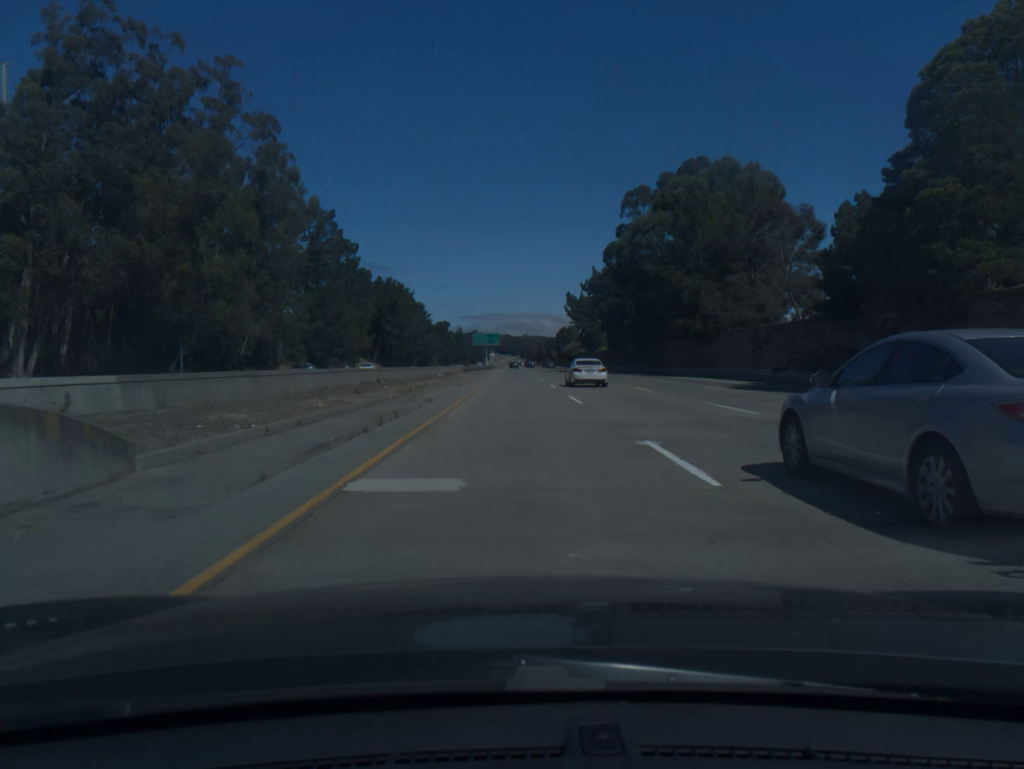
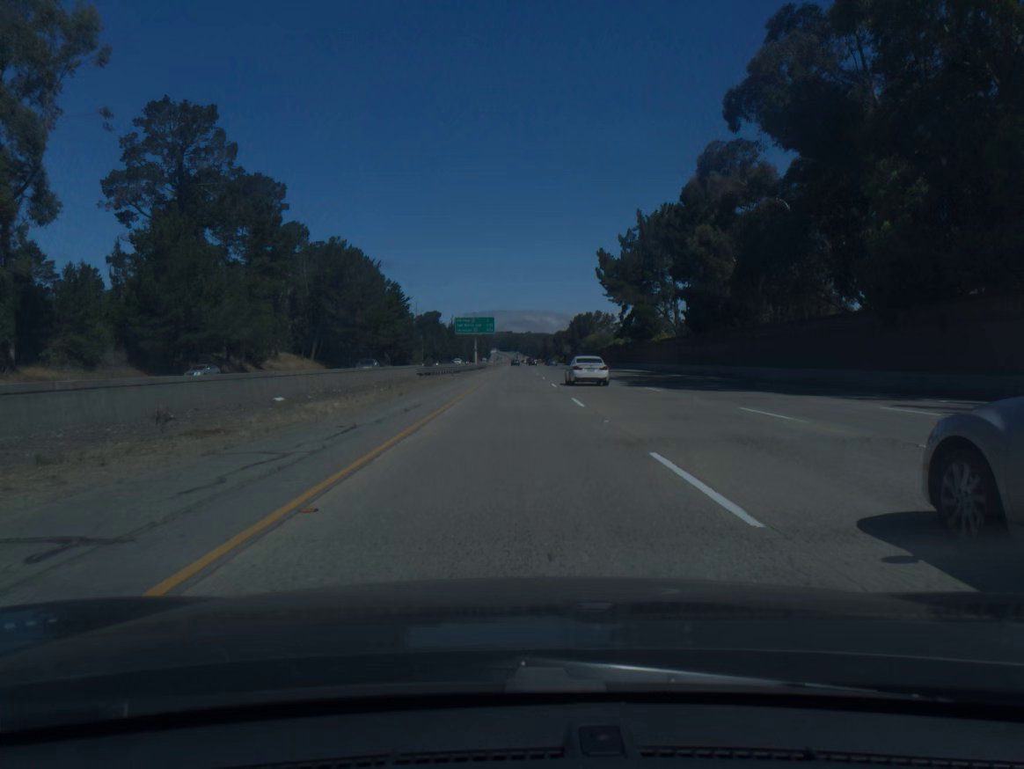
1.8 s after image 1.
(0.0, +60.7) m; 0°
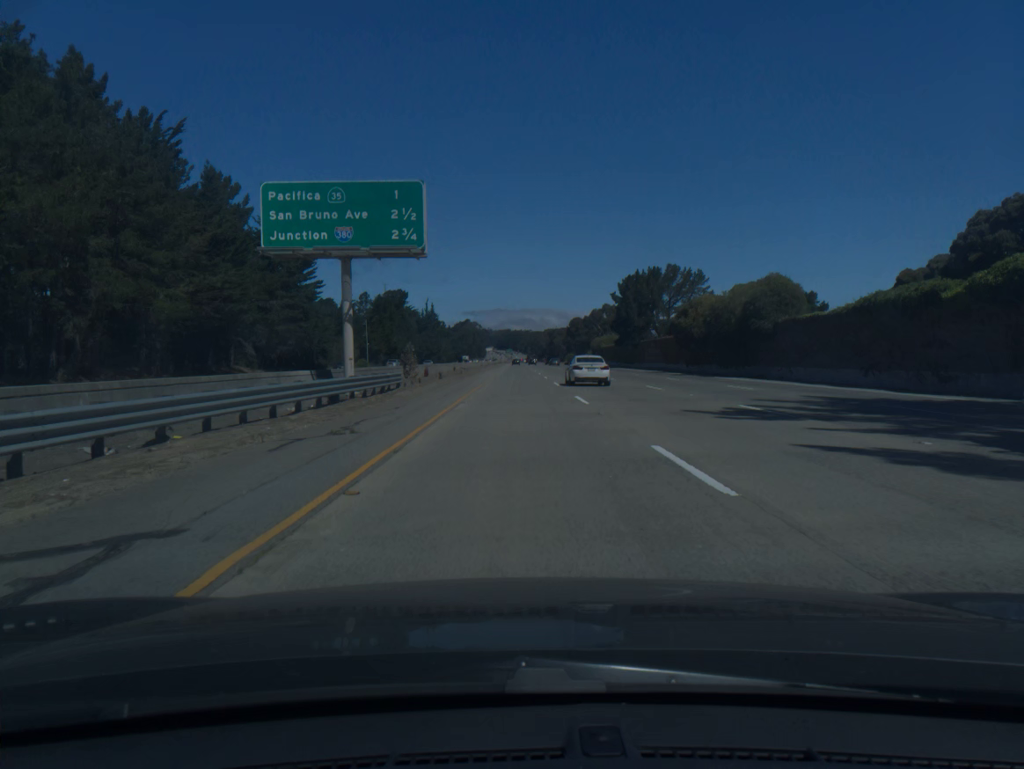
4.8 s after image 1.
(-0.1, +101.4) m; 0°
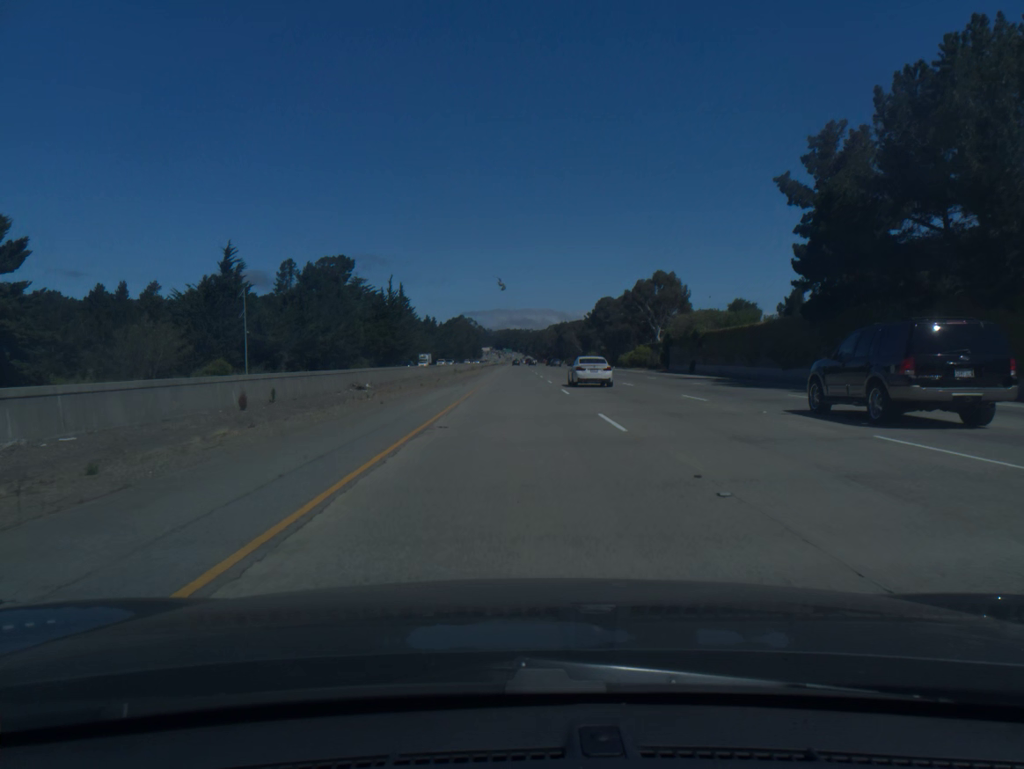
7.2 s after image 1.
(0.0, +81.0) m; 0°
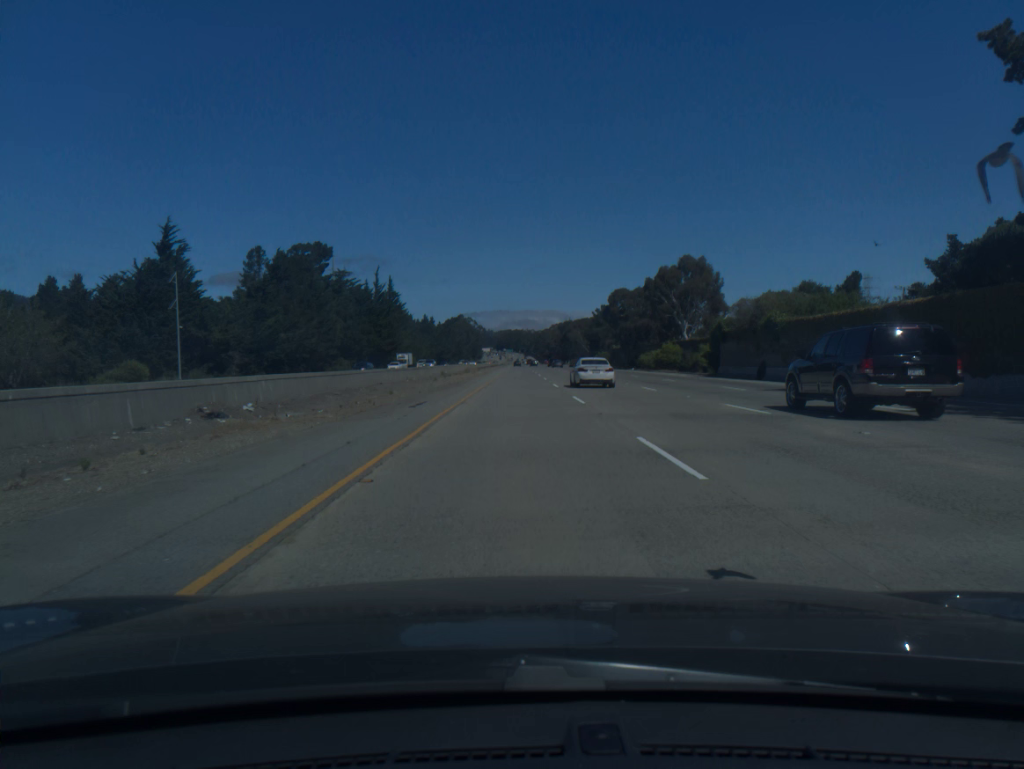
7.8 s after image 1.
(0.0, +20.2) m; 0°
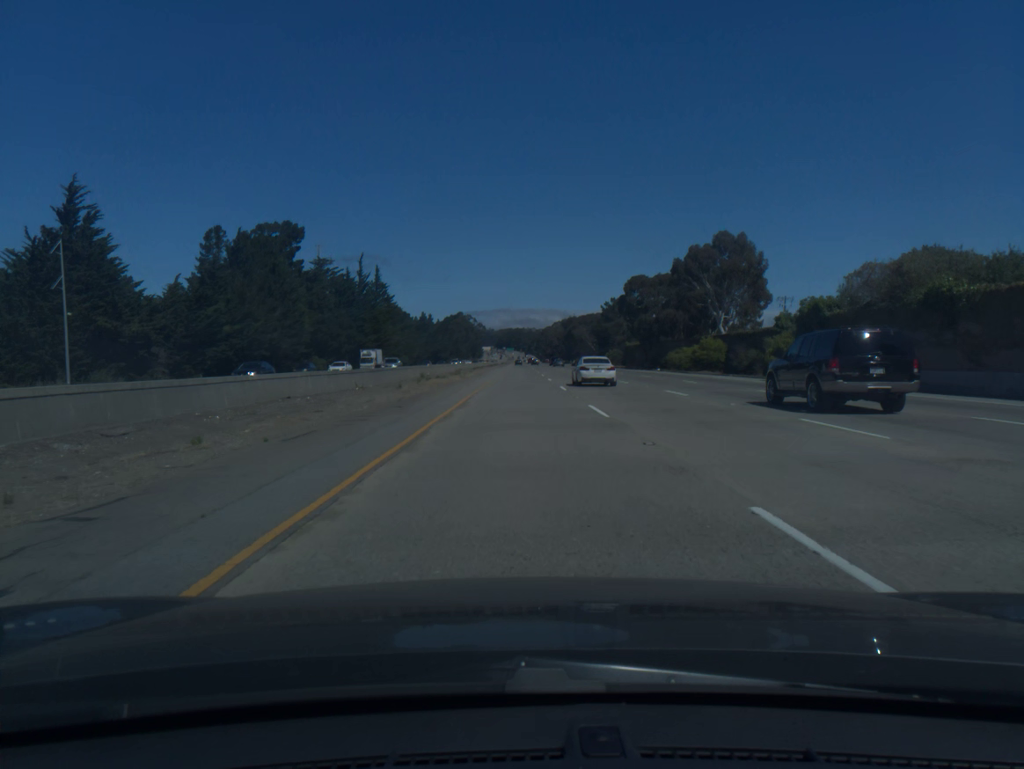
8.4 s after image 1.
(0.0, +20.2) m; 0°
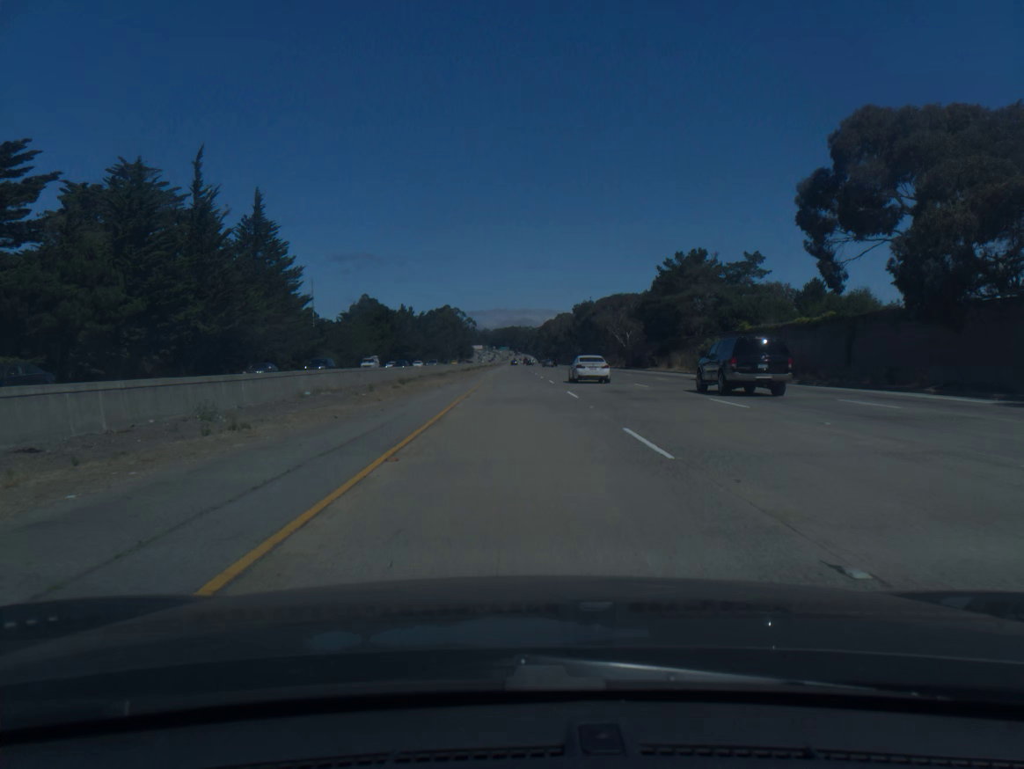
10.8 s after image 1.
(+0.1, +80.6) m; 0°
